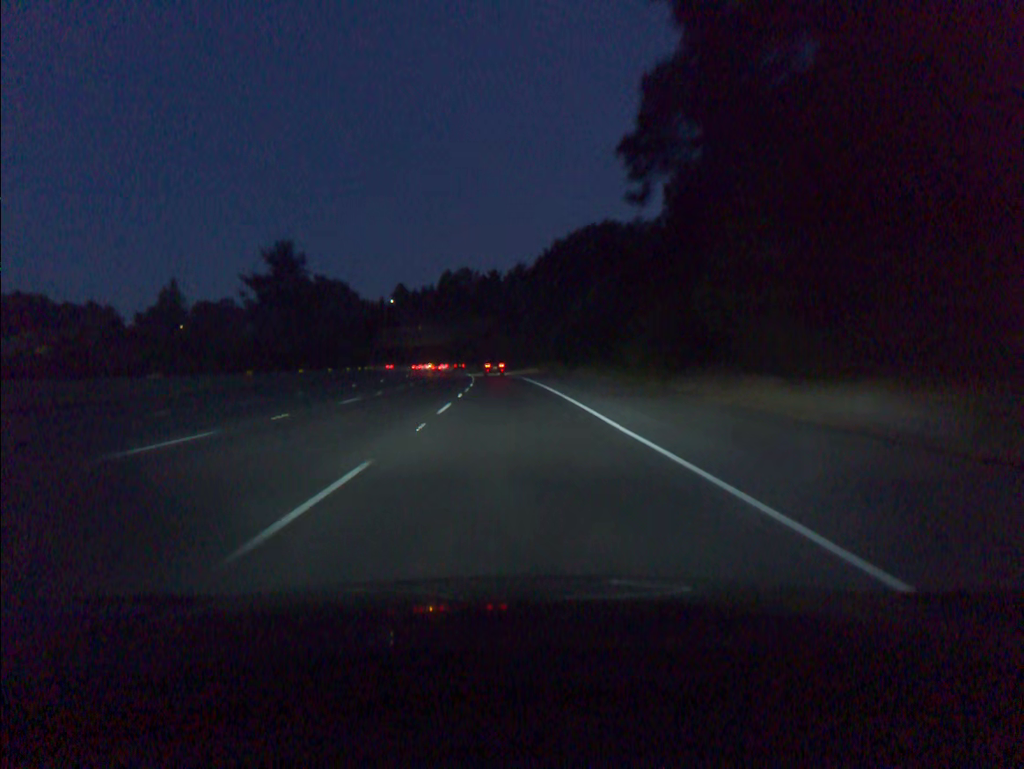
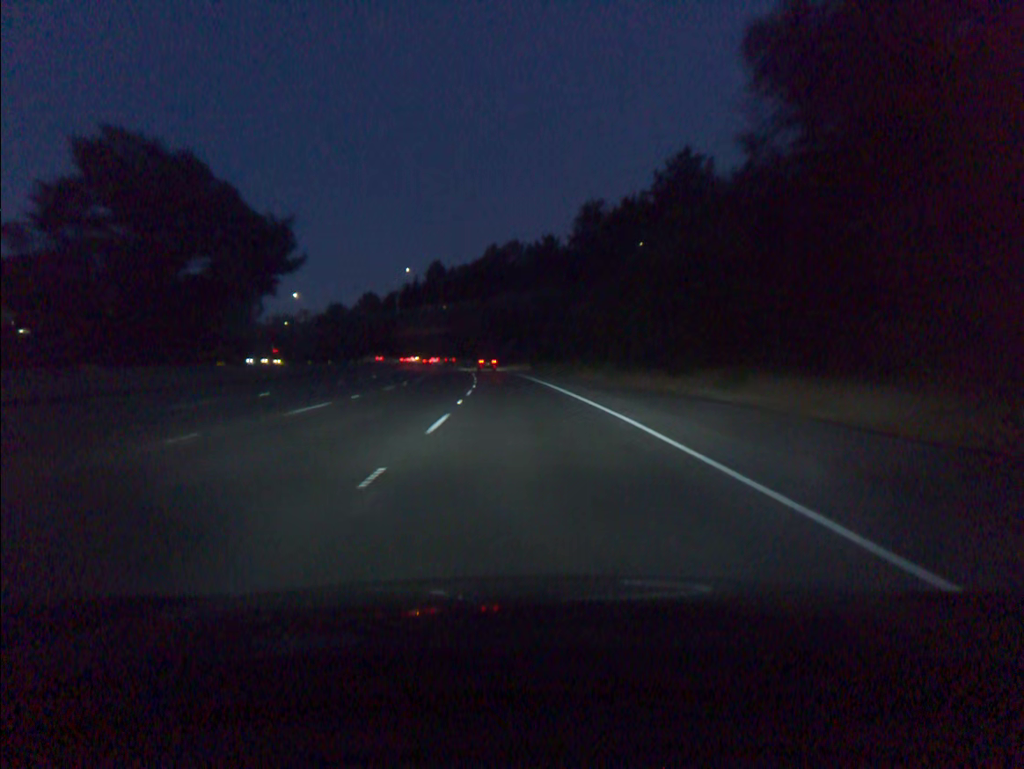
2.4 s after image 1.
(-2.1, +65.5) m; -4°
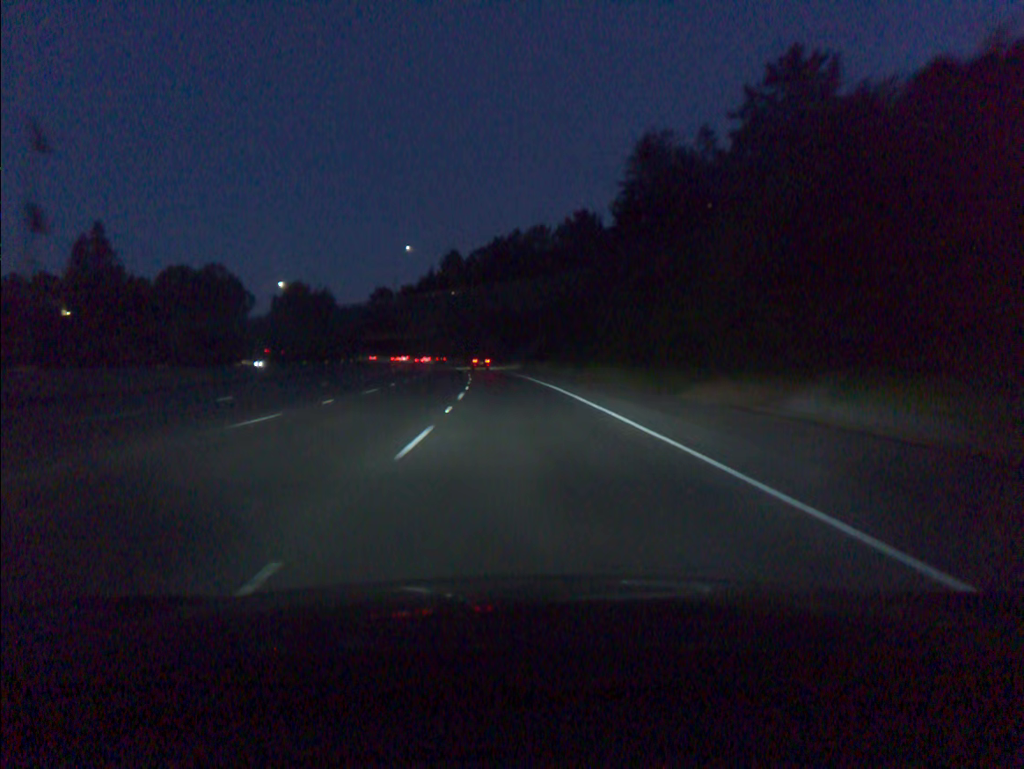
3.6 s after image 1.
(-0.5, +33.0) m; -2°
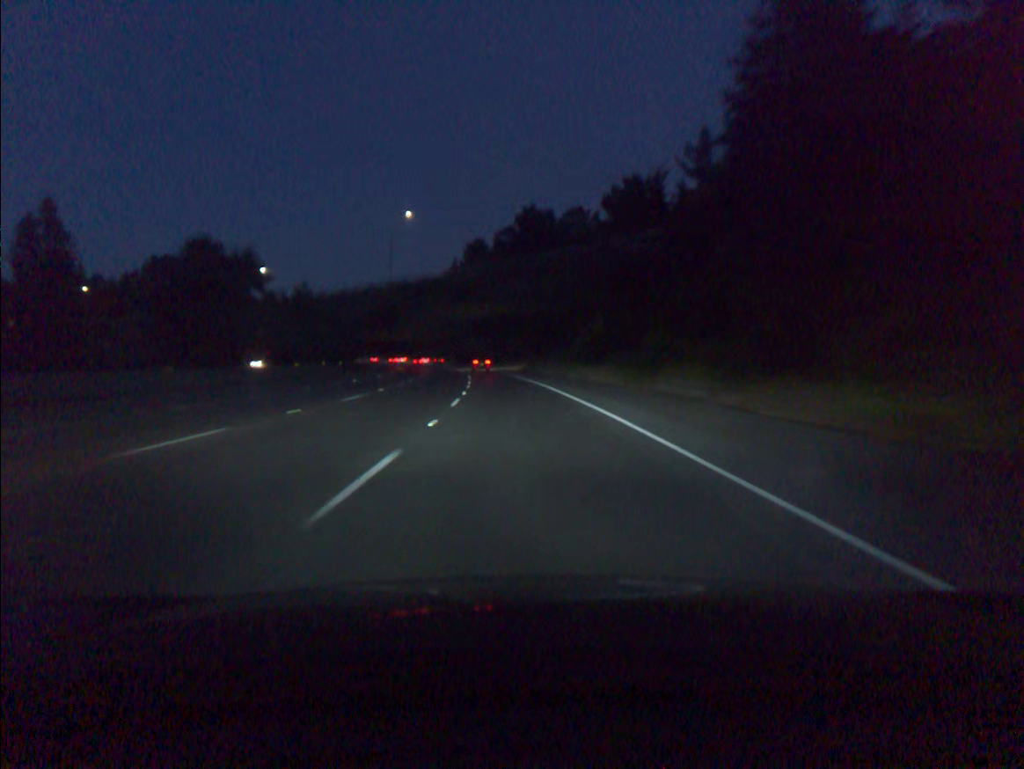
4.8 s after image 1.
(-0.6, +33.0) m; -2°
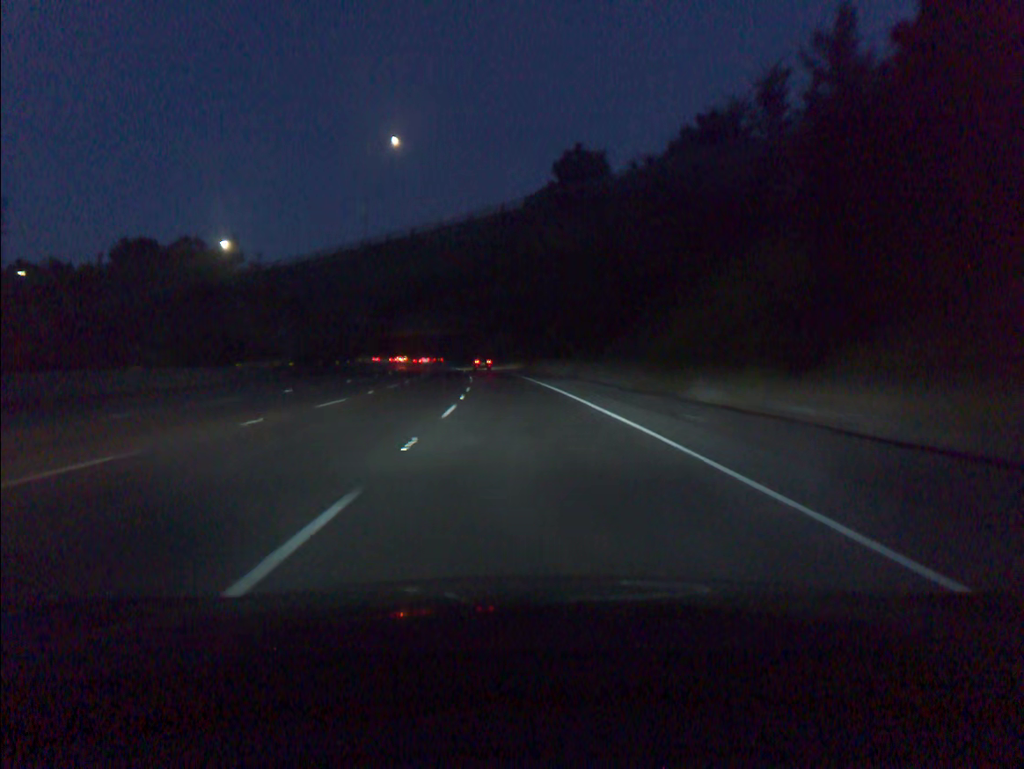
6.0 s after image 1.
(-0.7, +33.0) m; -2°
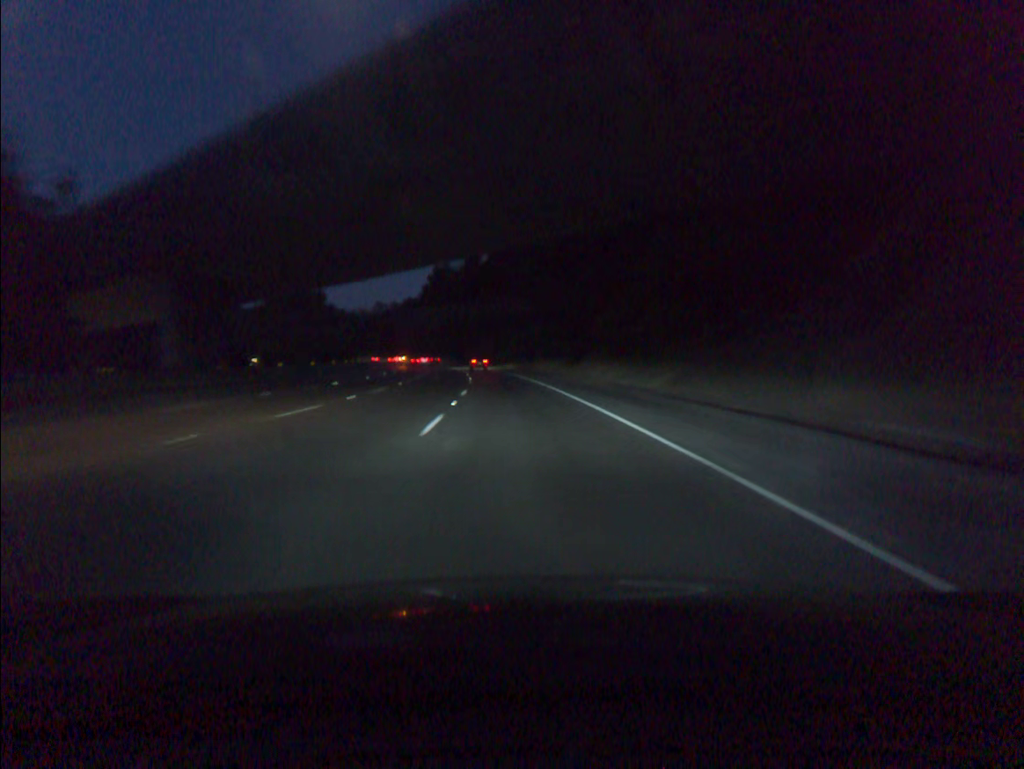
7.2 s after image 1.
(-0.6, +32.8) m; -2°
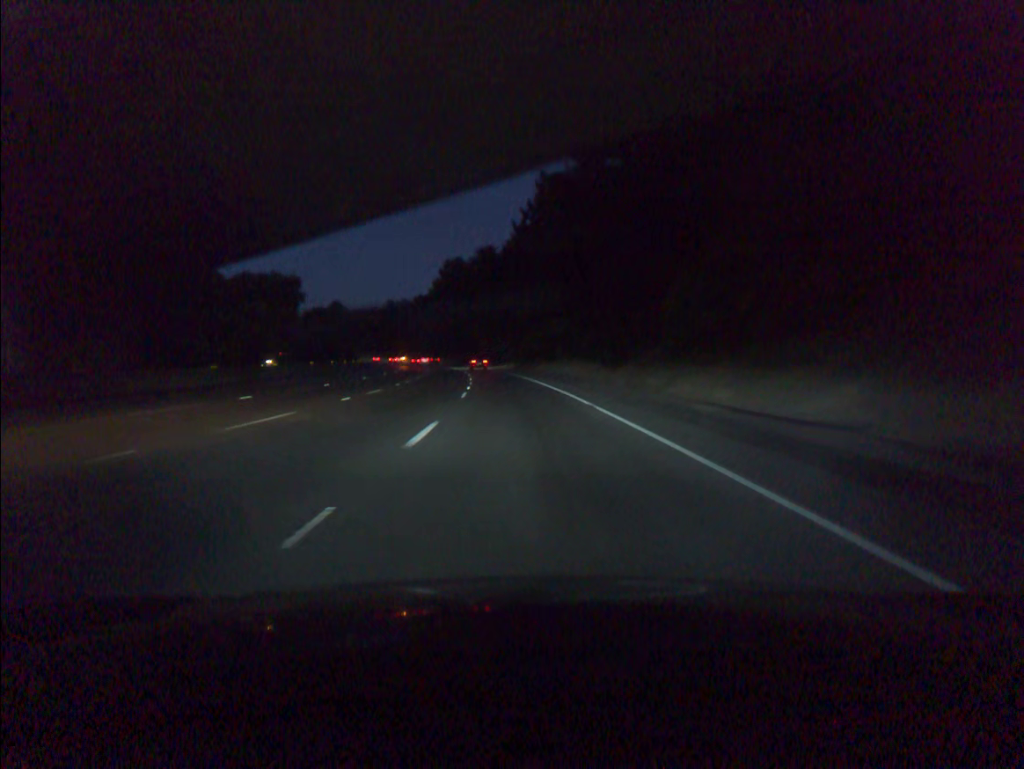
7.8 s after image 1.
(-0.2, +16.3) m; -1°
